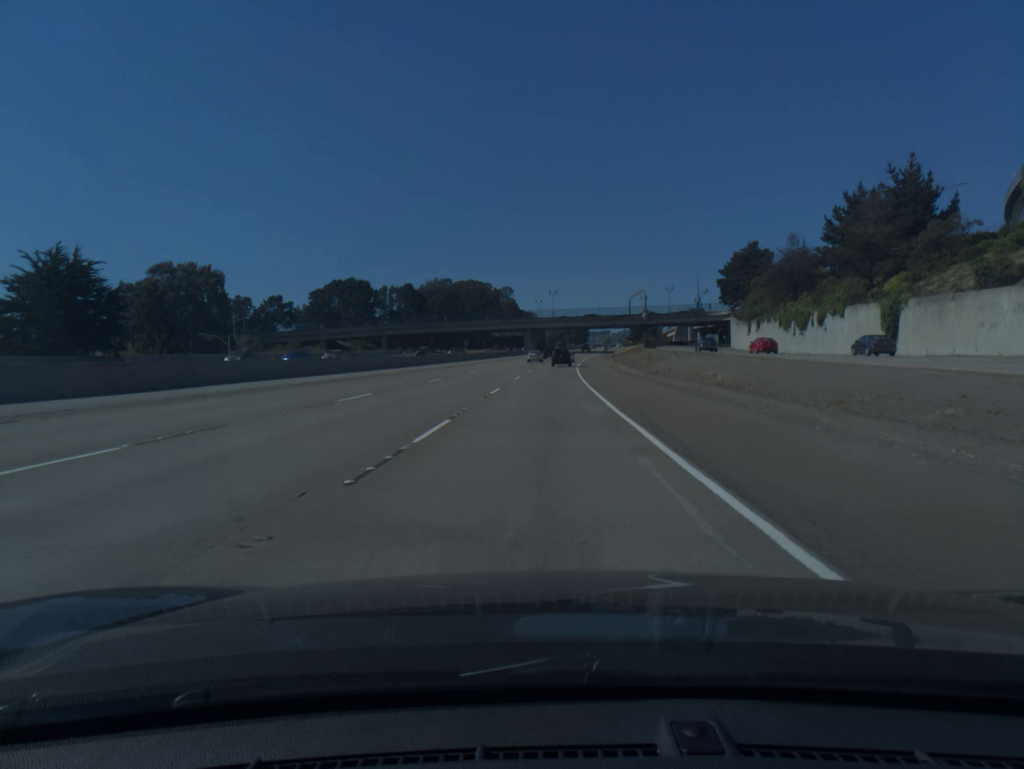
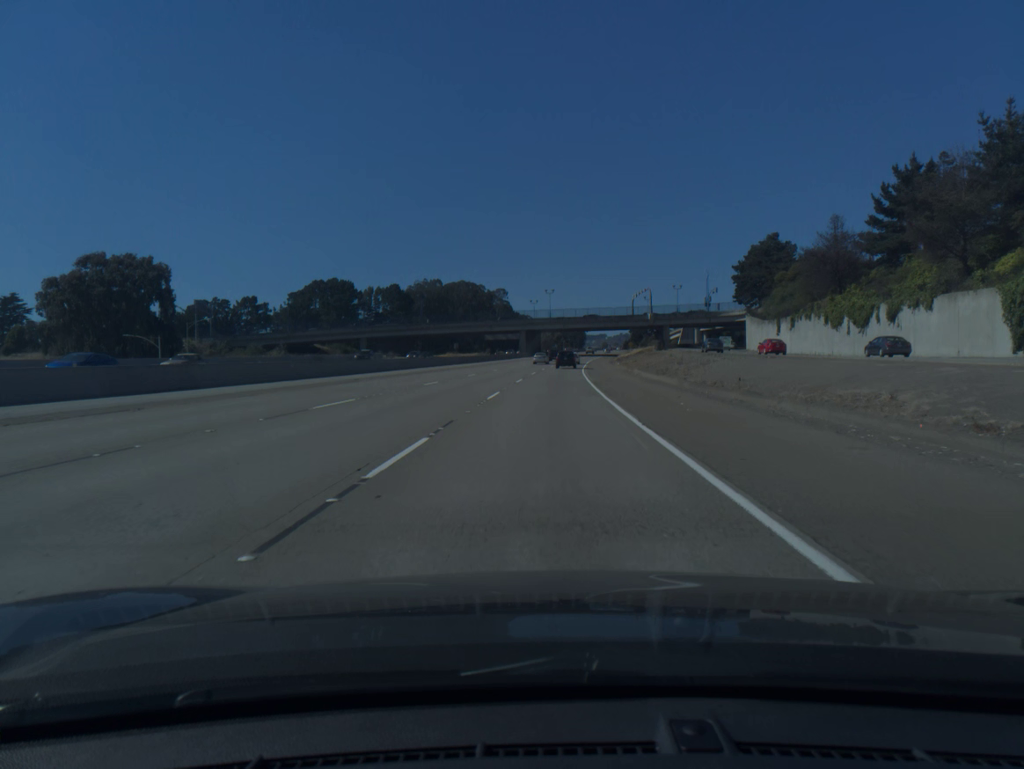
(0.0, +17.1) m; 0°
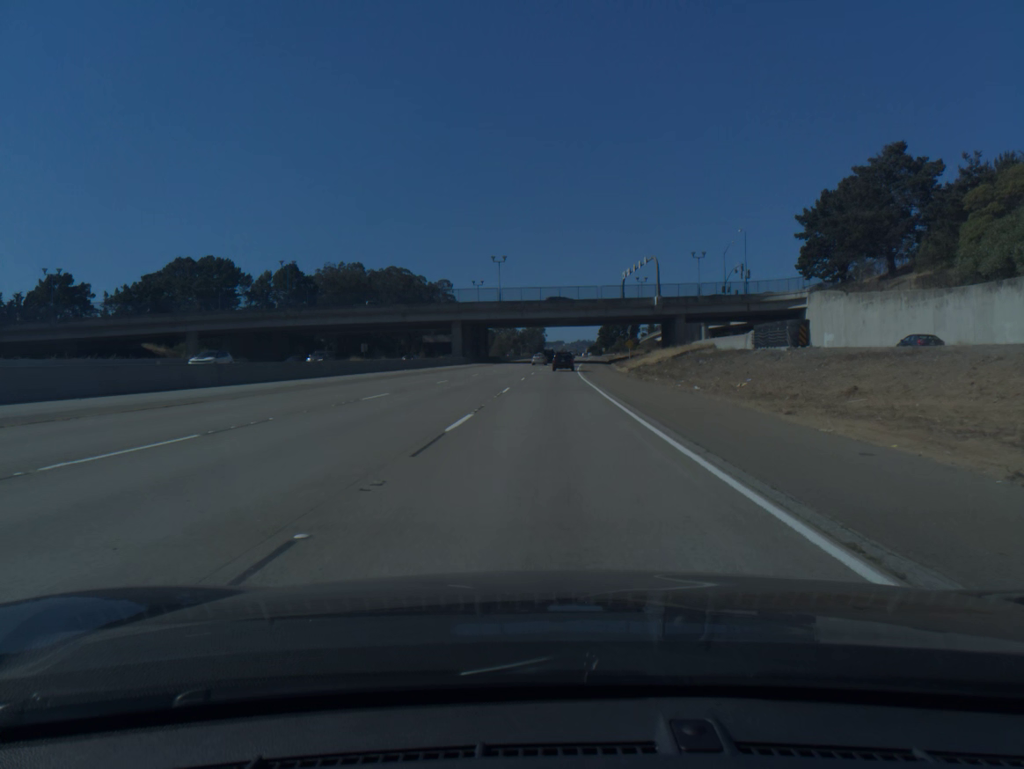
(+1.7, +67.4) m; +3°
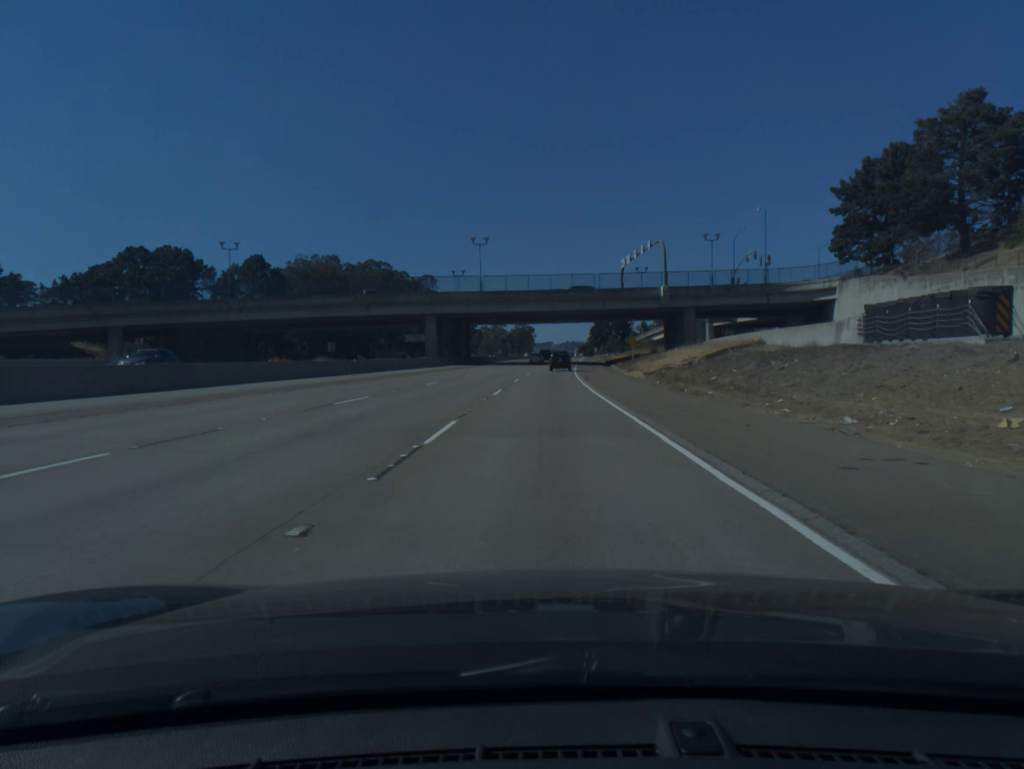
(+0.1, +16.6) m; +1°
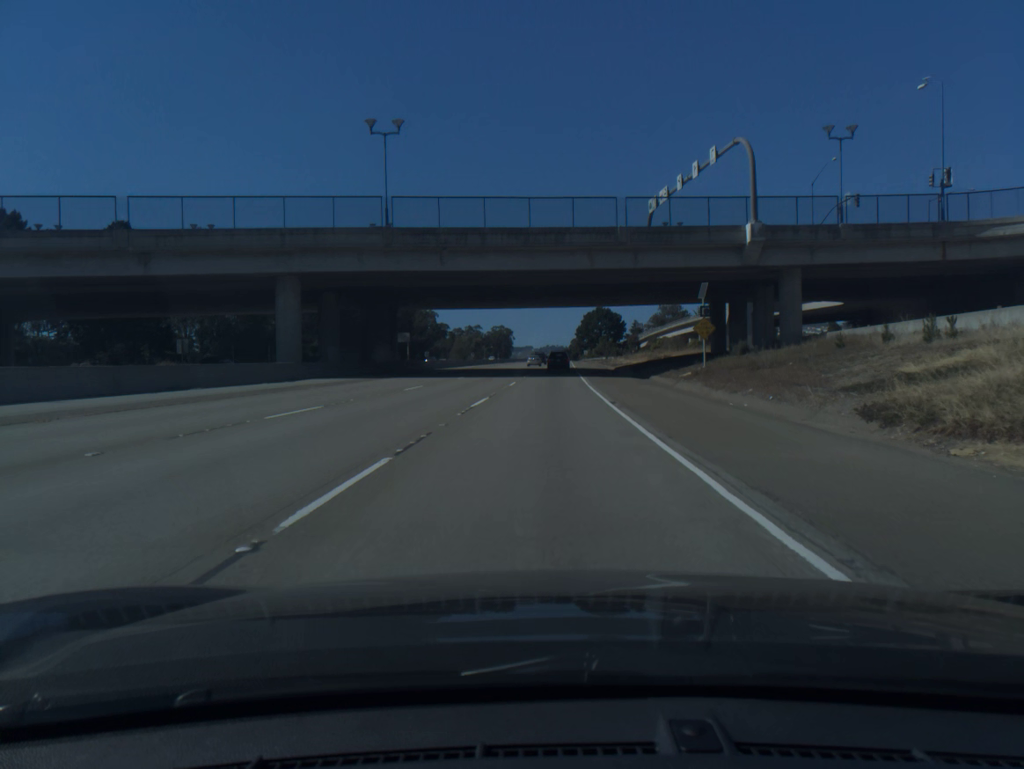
(+0.6, +49.2) m; +1°
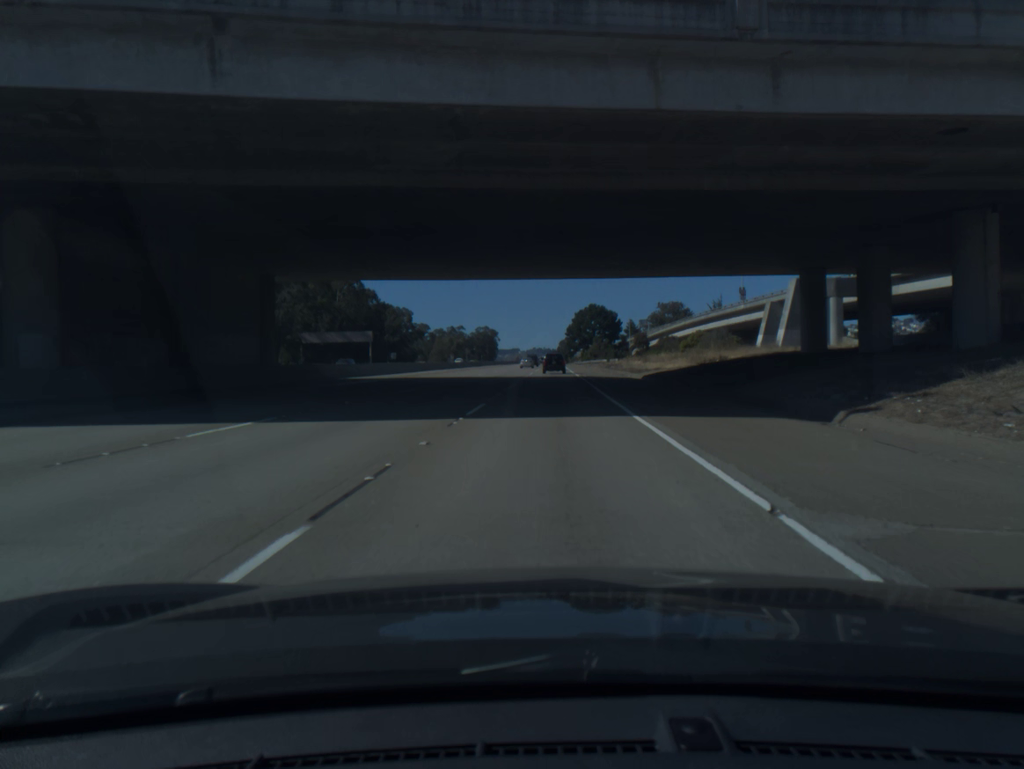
(+0.2, +32.5) m; +1°
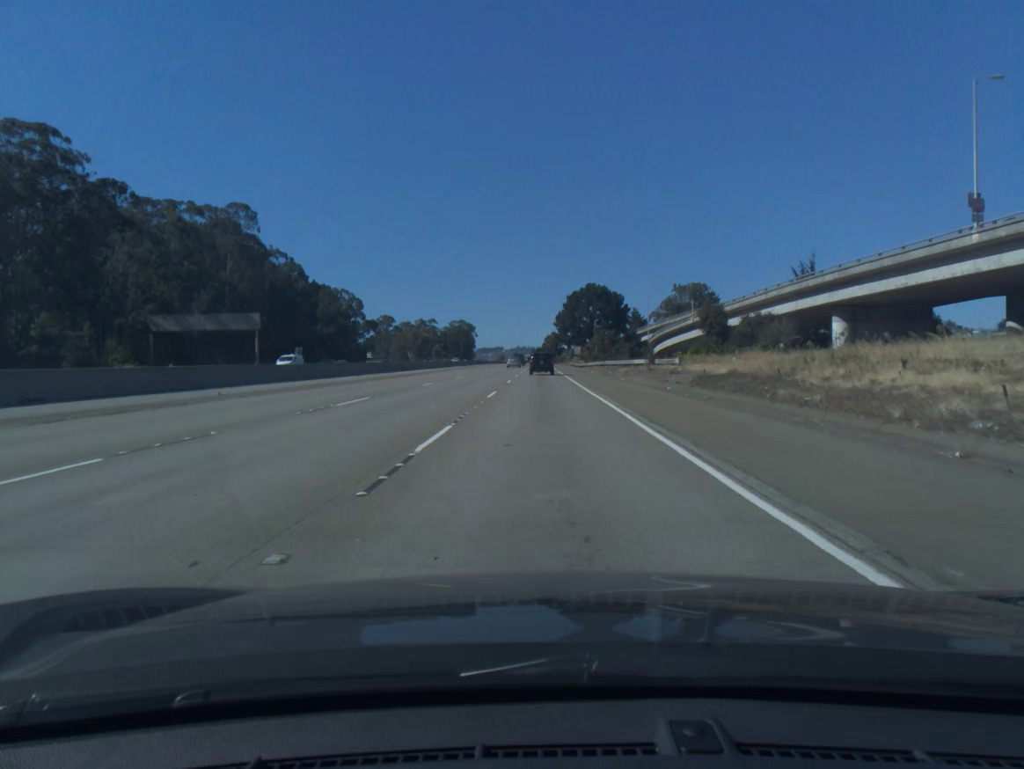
(+0.8, +64.2) m; +1°
